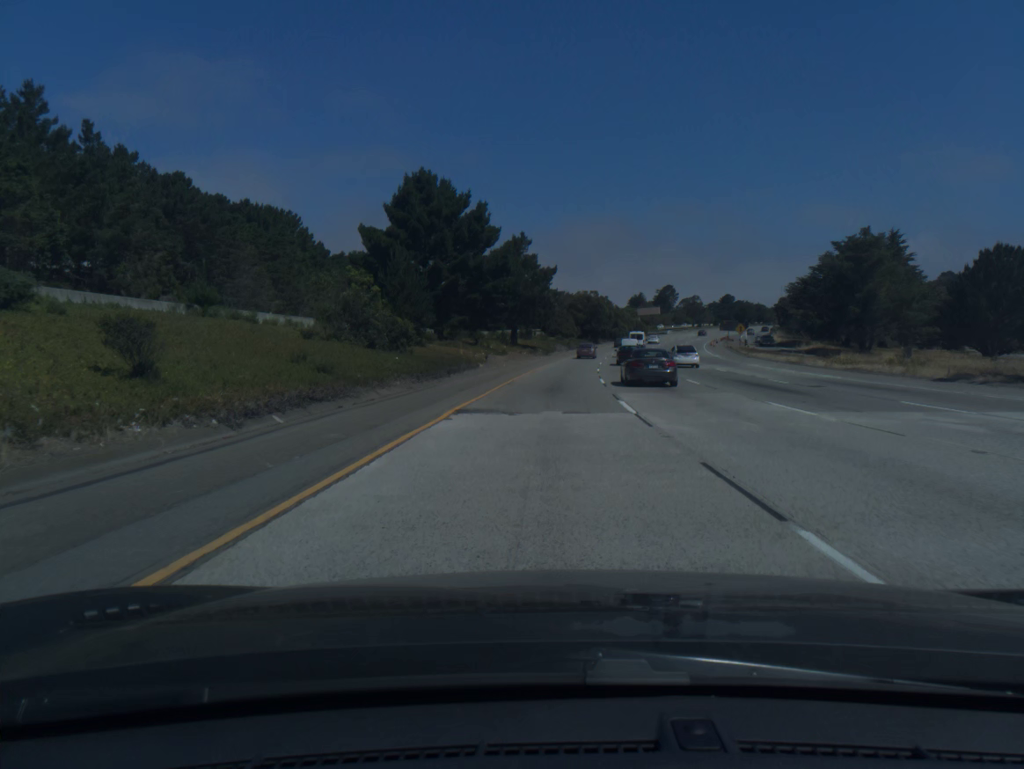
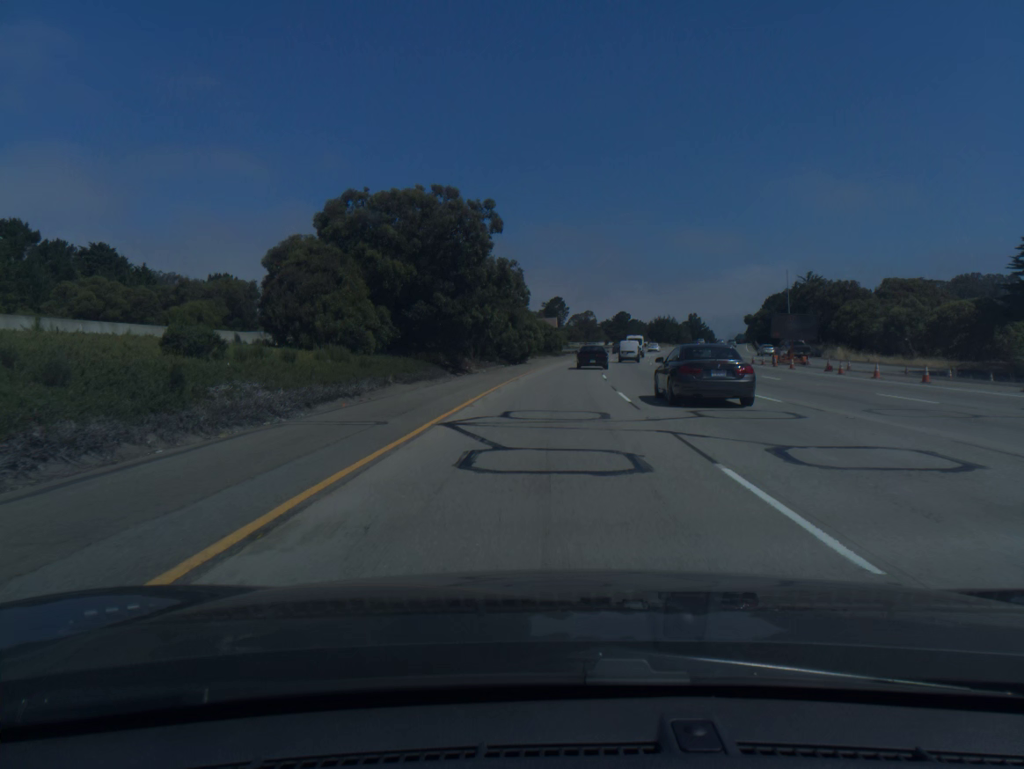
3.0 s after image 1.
(+7.7, +99.4) m; +9°
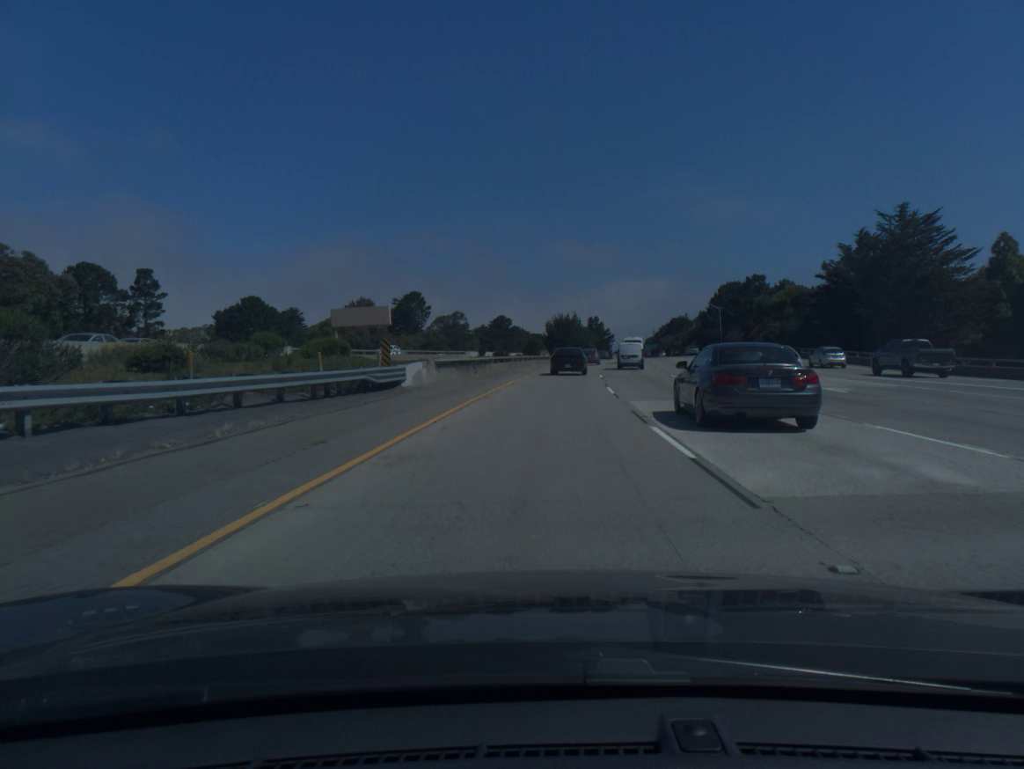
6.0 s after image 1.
(+8.1, +97.5) m; +9°
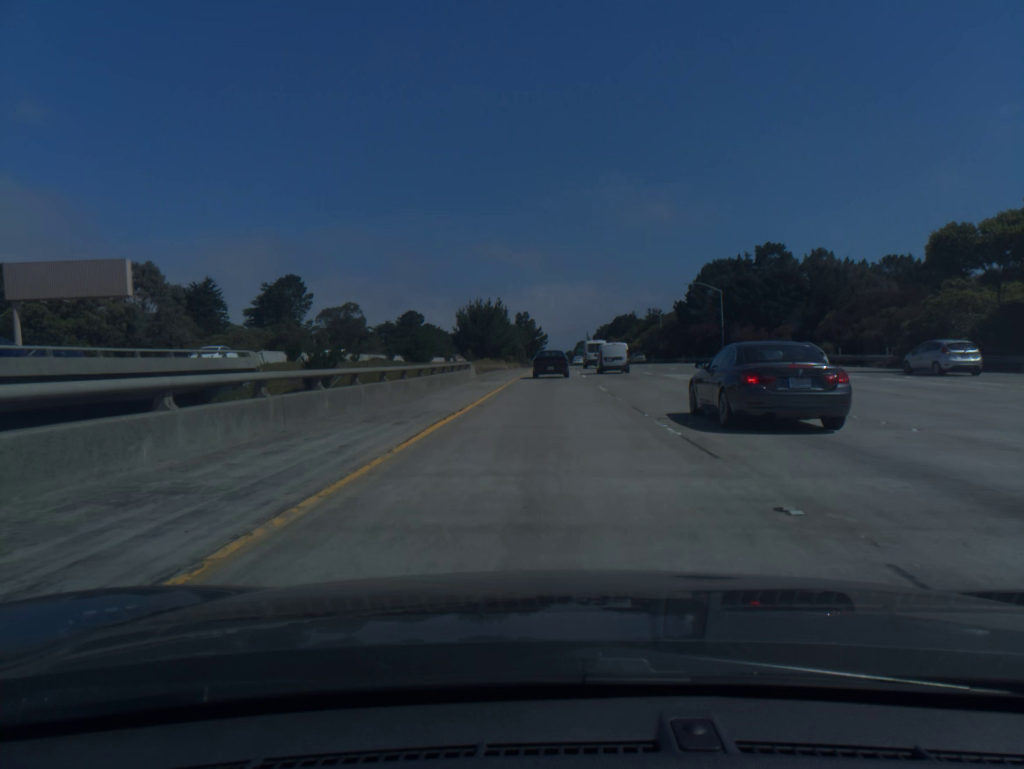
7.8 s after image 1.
(+2.6, +56.1) m; +5°
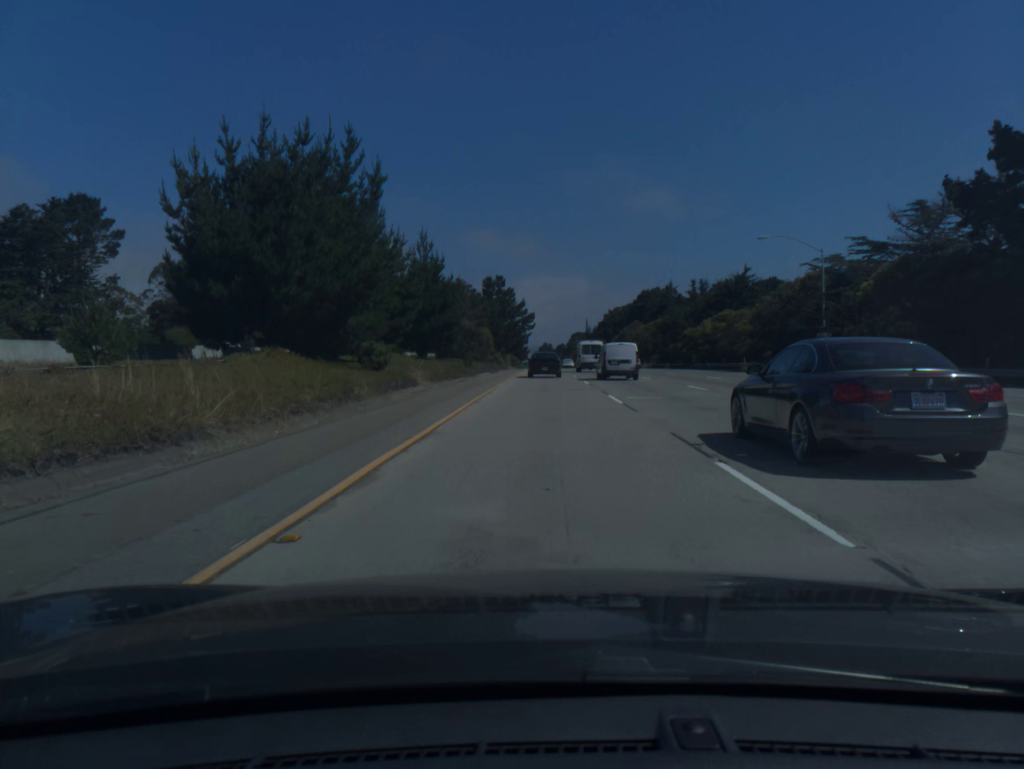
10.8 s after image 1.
(+1.5, +90.8) m; +1°
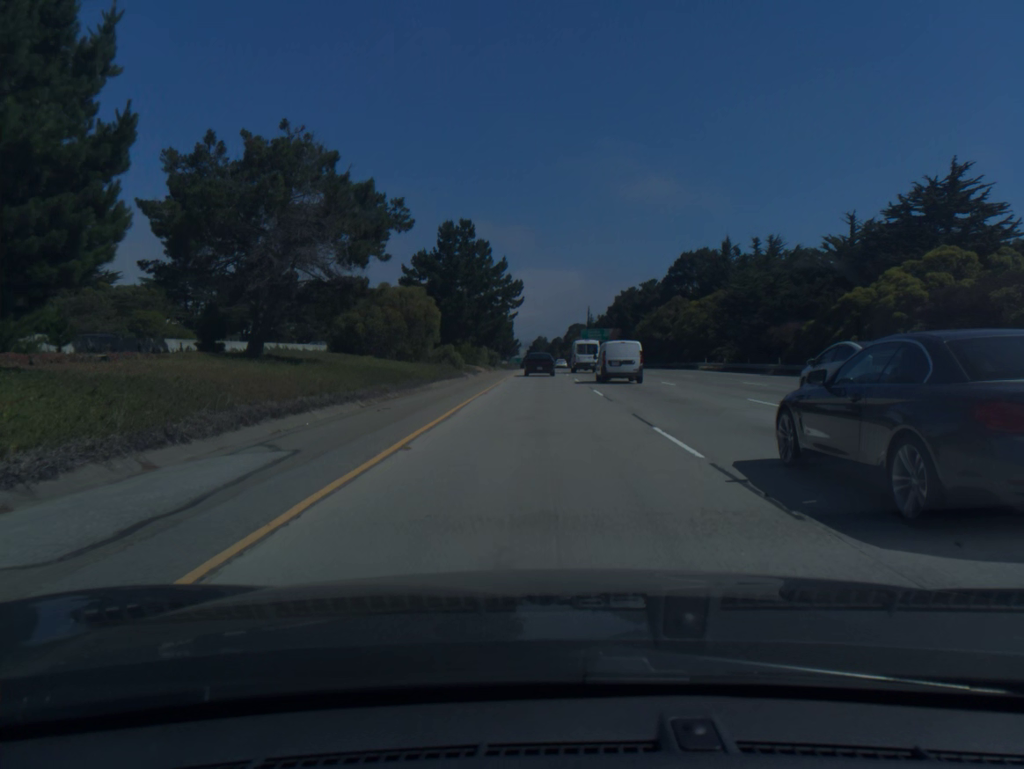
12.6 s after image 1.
(+0.2, +53.5) m; 0°
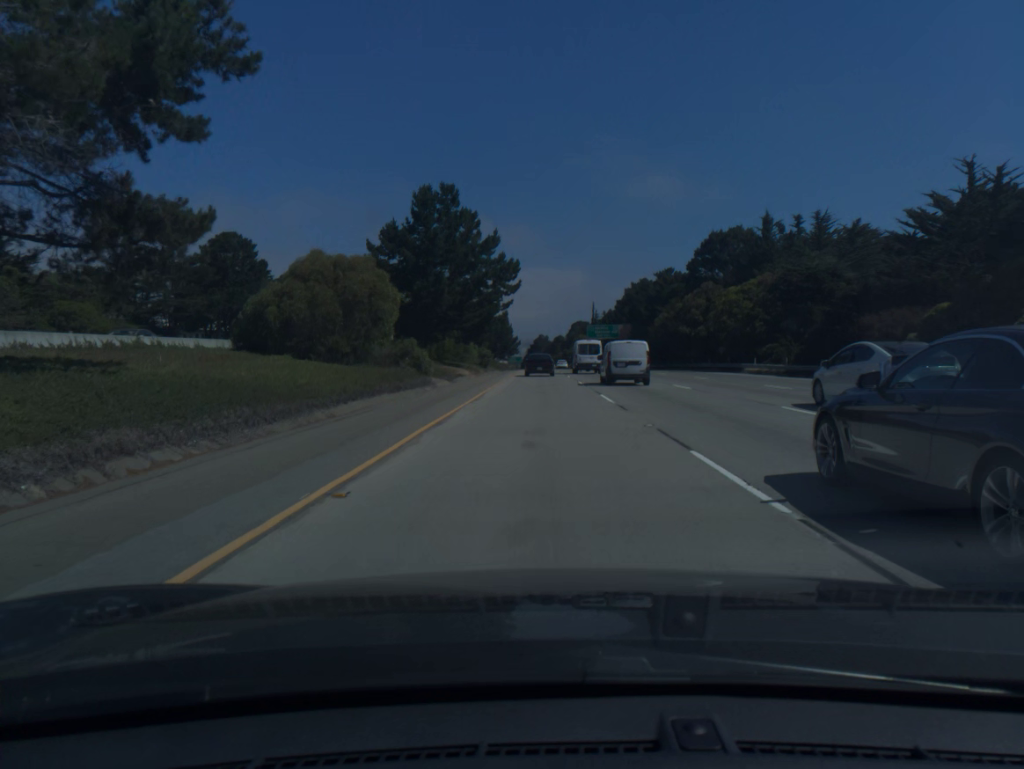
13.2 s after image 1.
(0.0, +17.9) m; 0°
